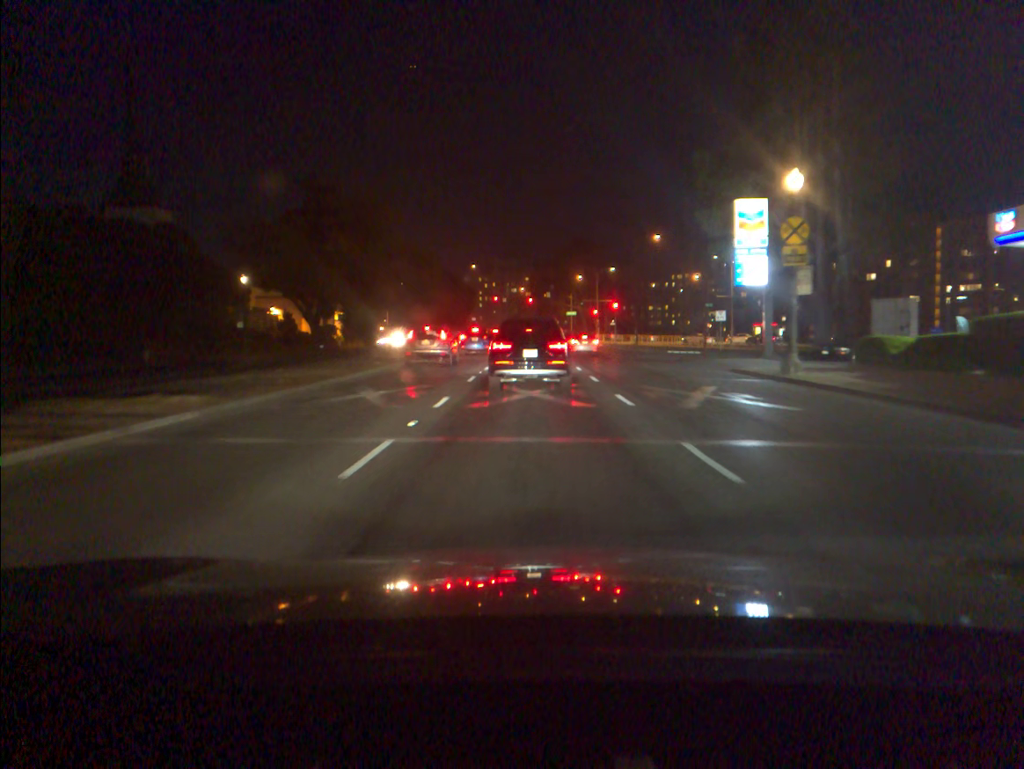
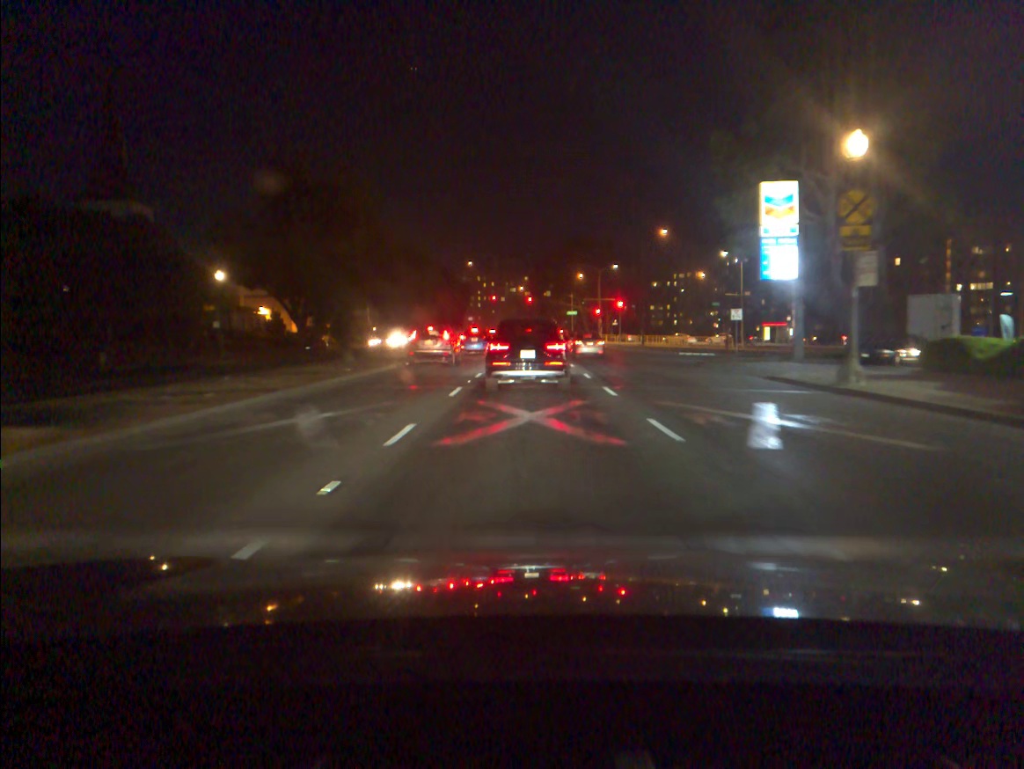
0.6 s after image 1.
(0.0, +4.8) m; 0°
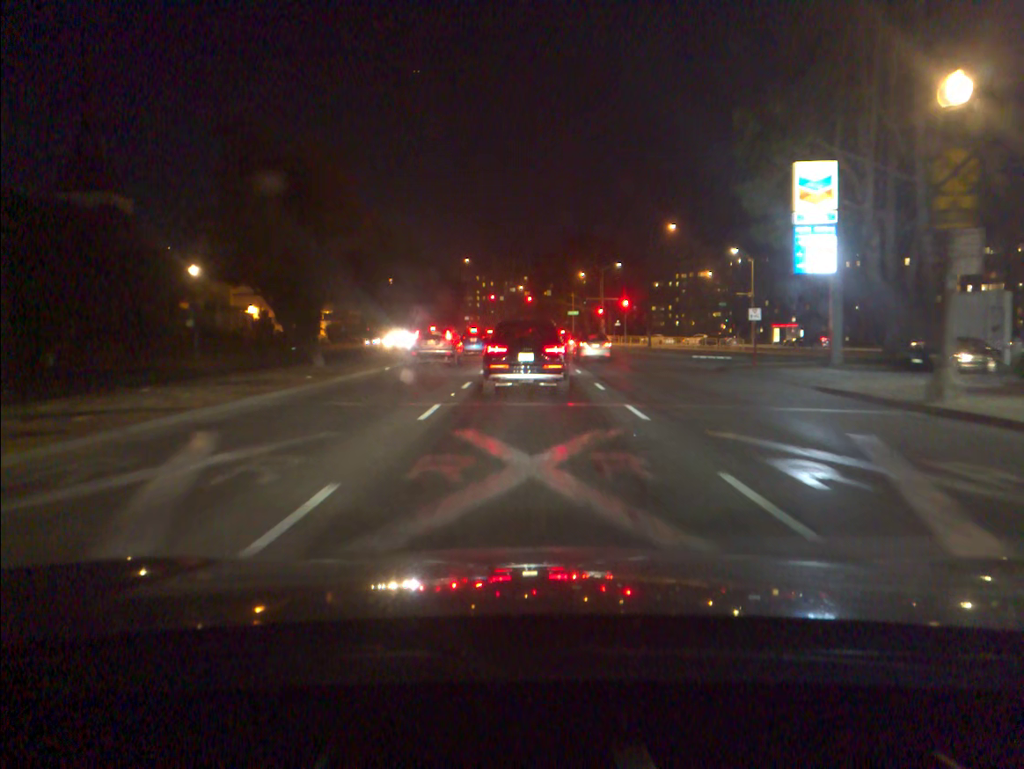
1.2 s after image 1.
(0.0, +4.7) m; 0°
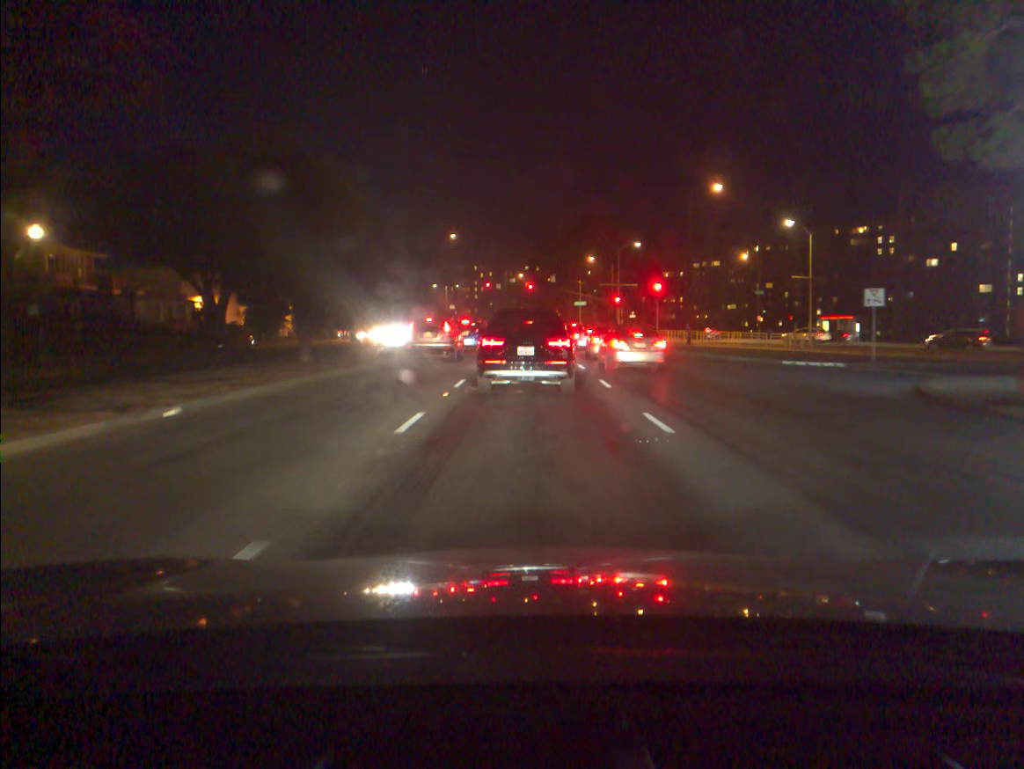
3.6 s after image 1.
(0.0, +17.5) m; 0°
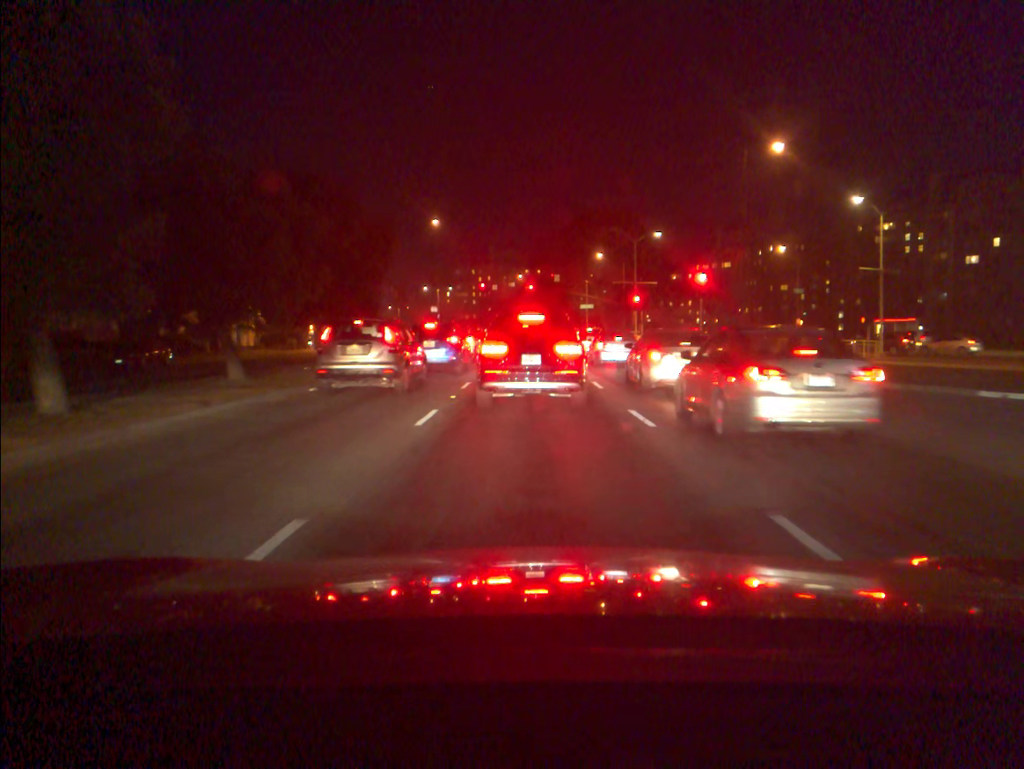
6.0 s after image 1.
(0.0, +14.2) m; 0°
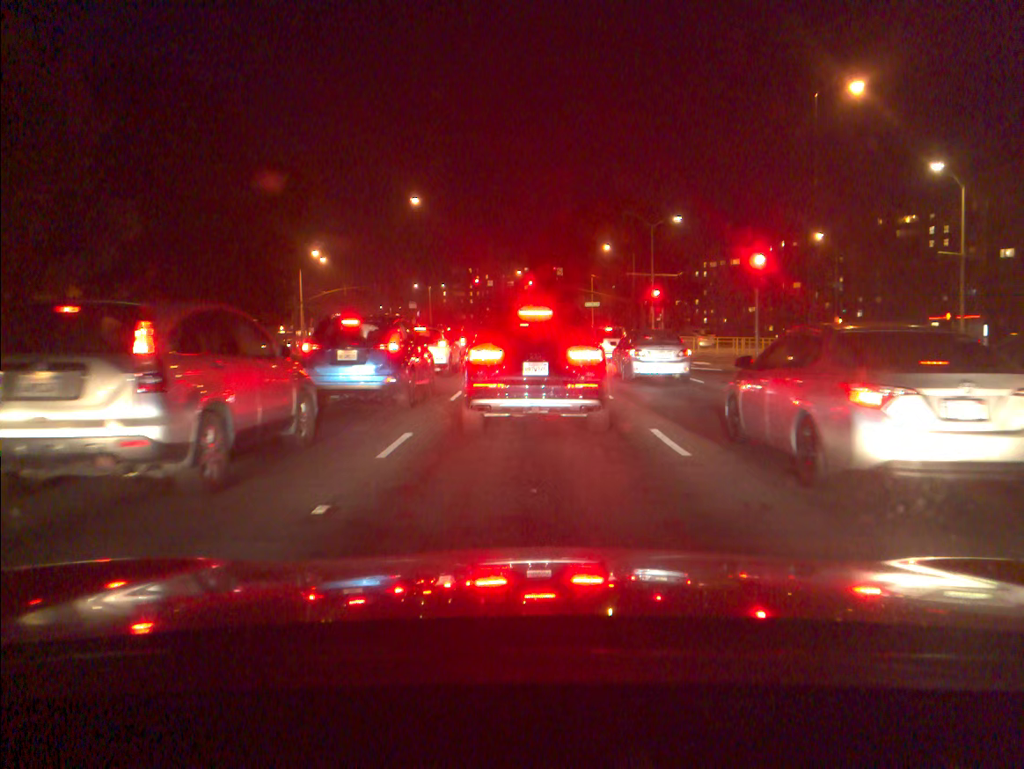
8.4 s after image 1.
(0.0, +10.3) m; 0°
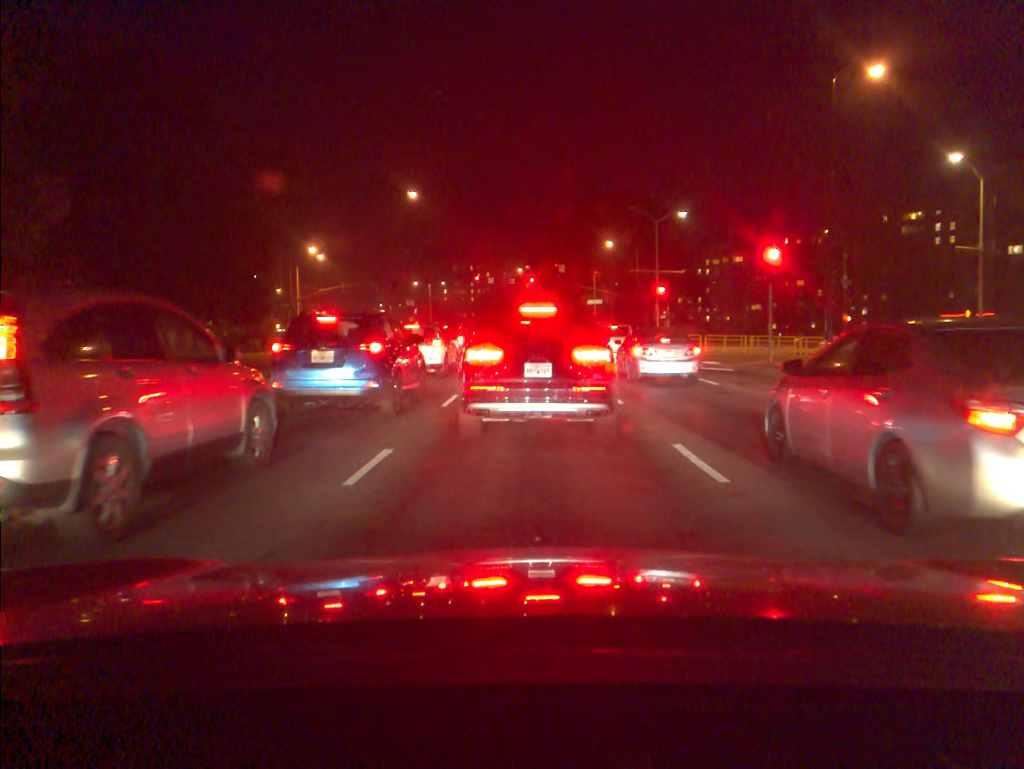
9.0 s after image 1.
(0.0, +1.6) m; 0°
